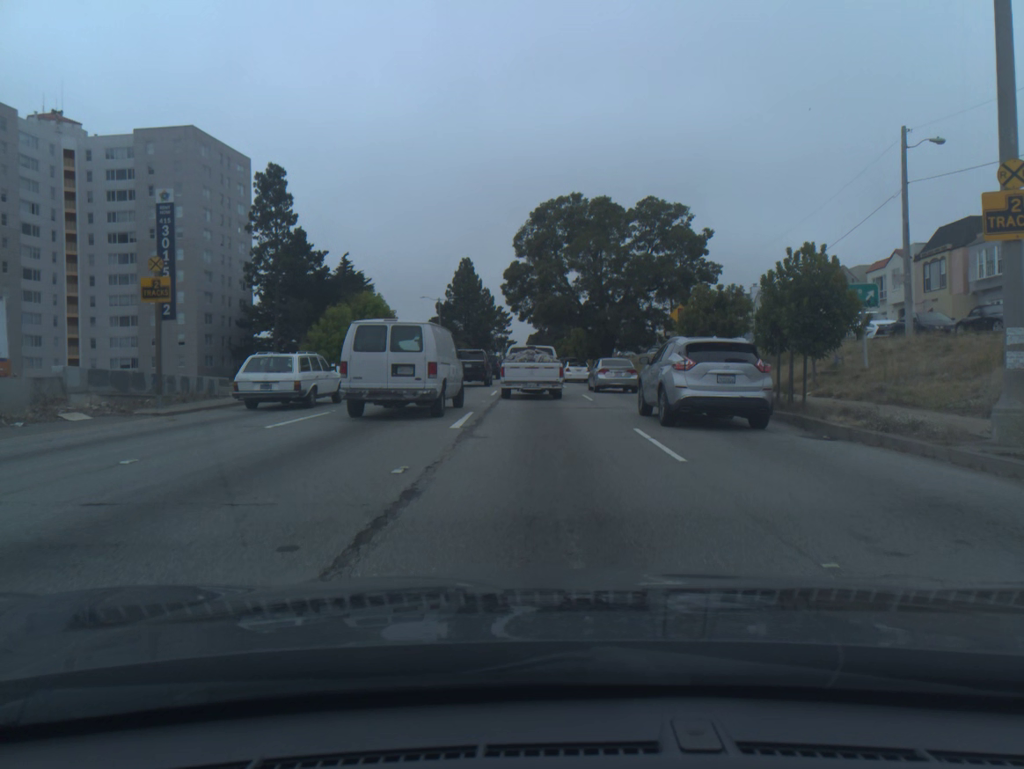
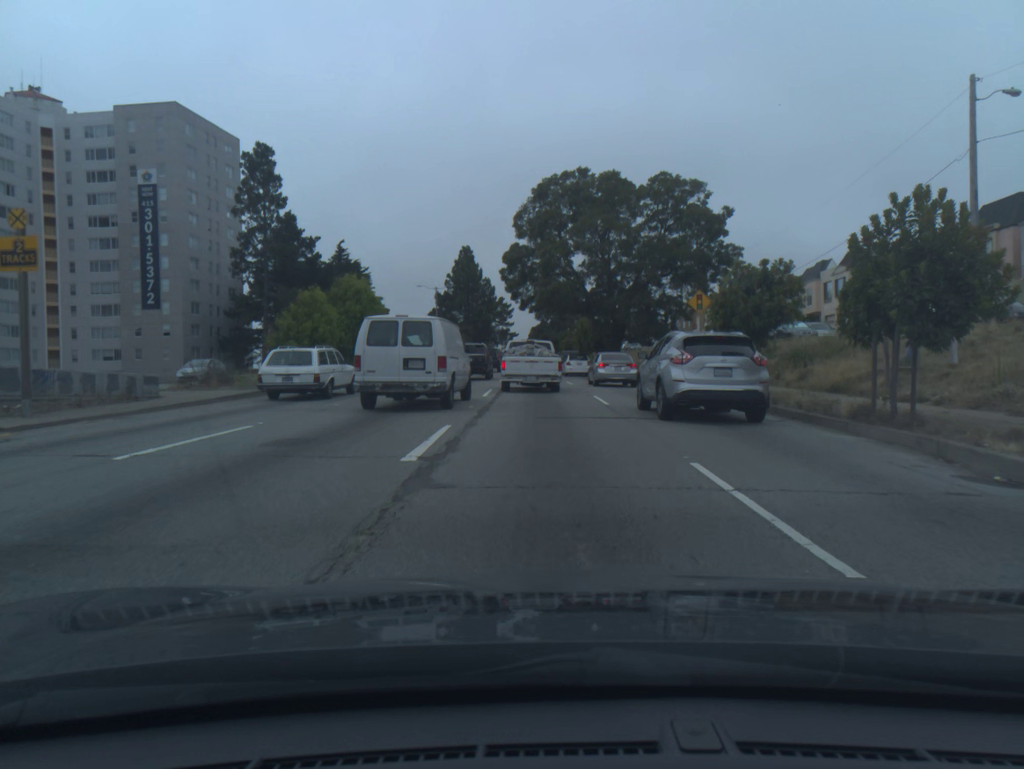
(0.0, +5.0) m; 0°
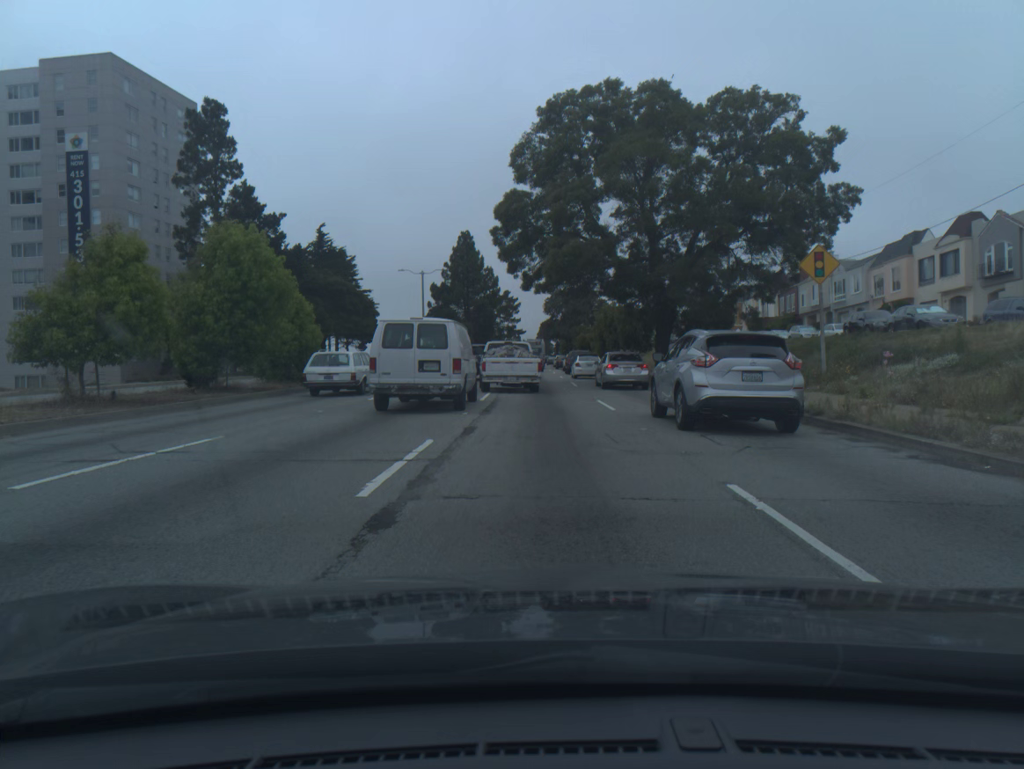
(-0.1, +16.3) m; -1°
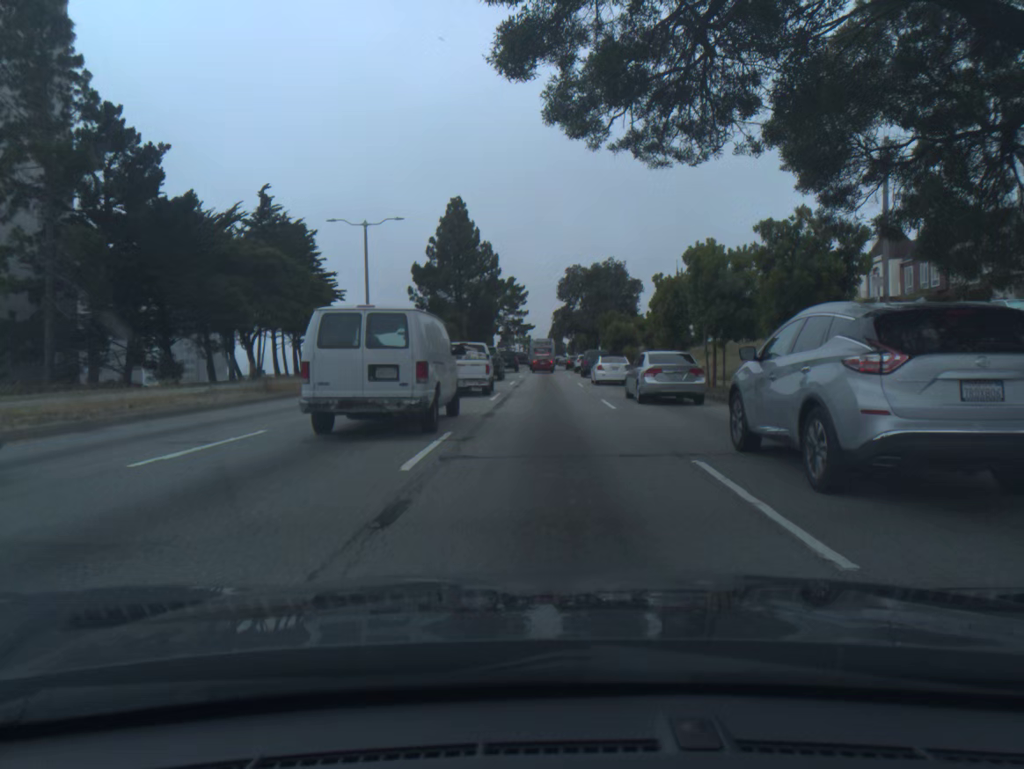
(-0.3, +28.1) m; -1°
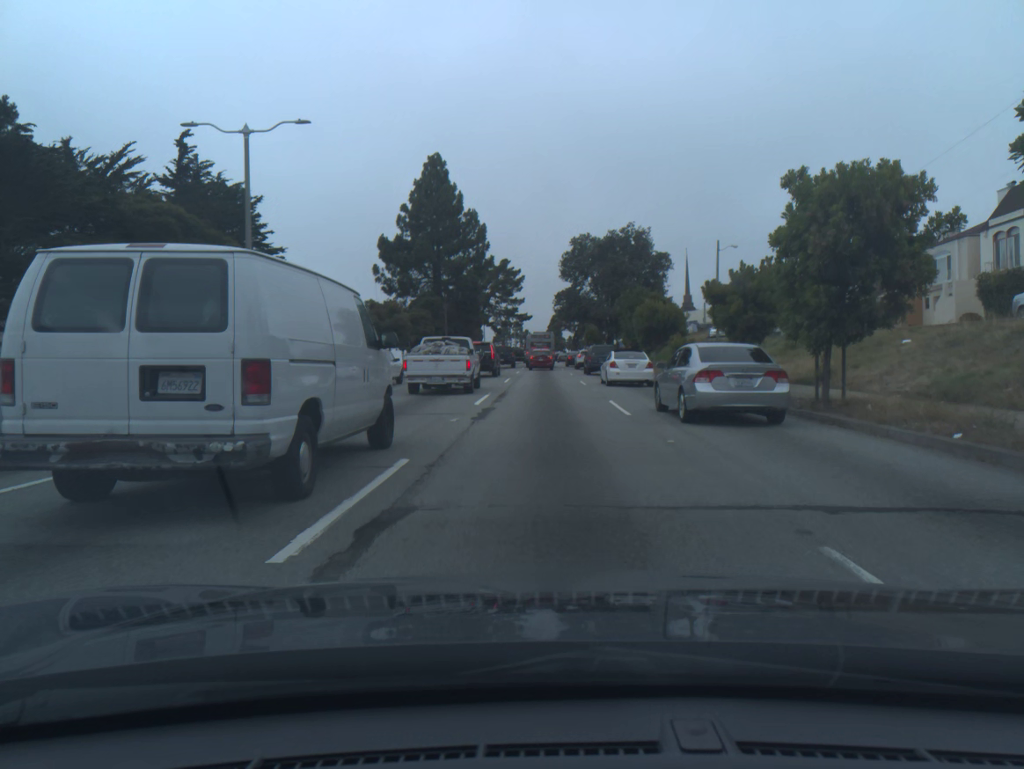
(0.0, +18.4) m; 0°
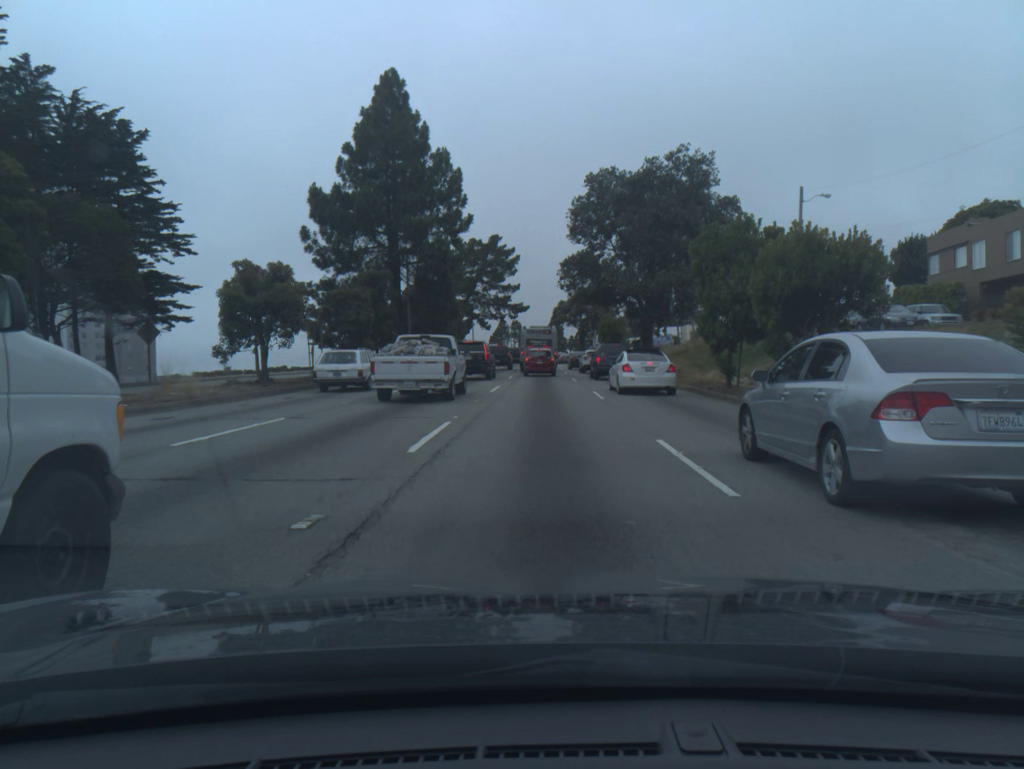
(0.0, +23.8) m; 0°
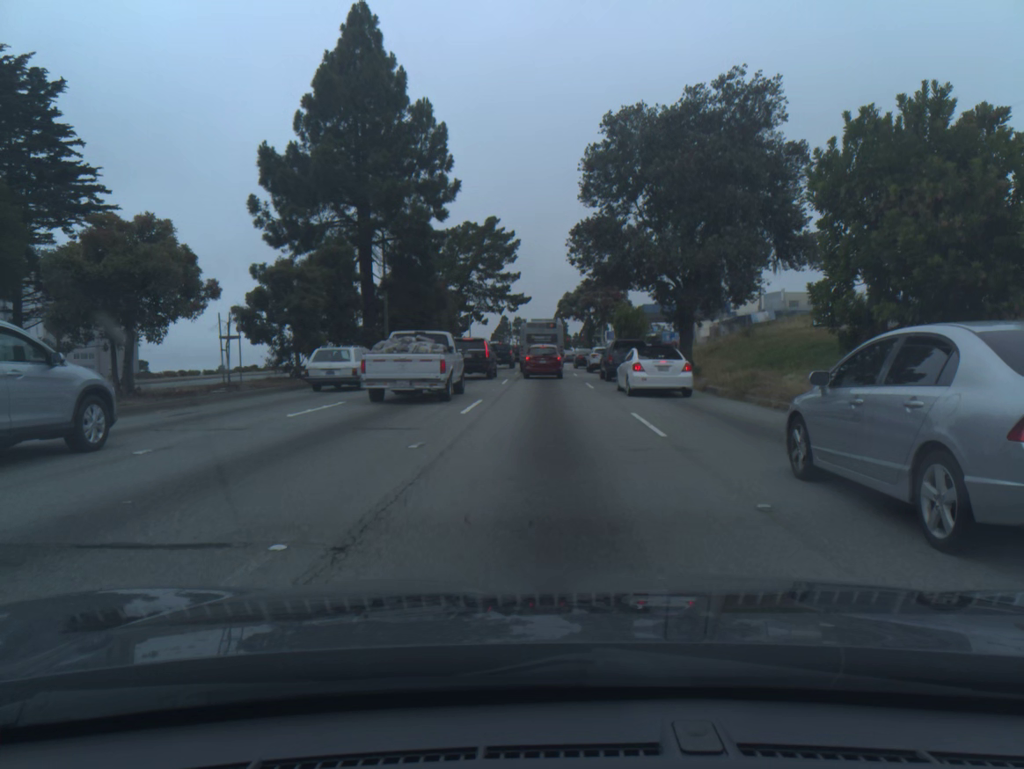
(0.0, +10.3) m; 0°
